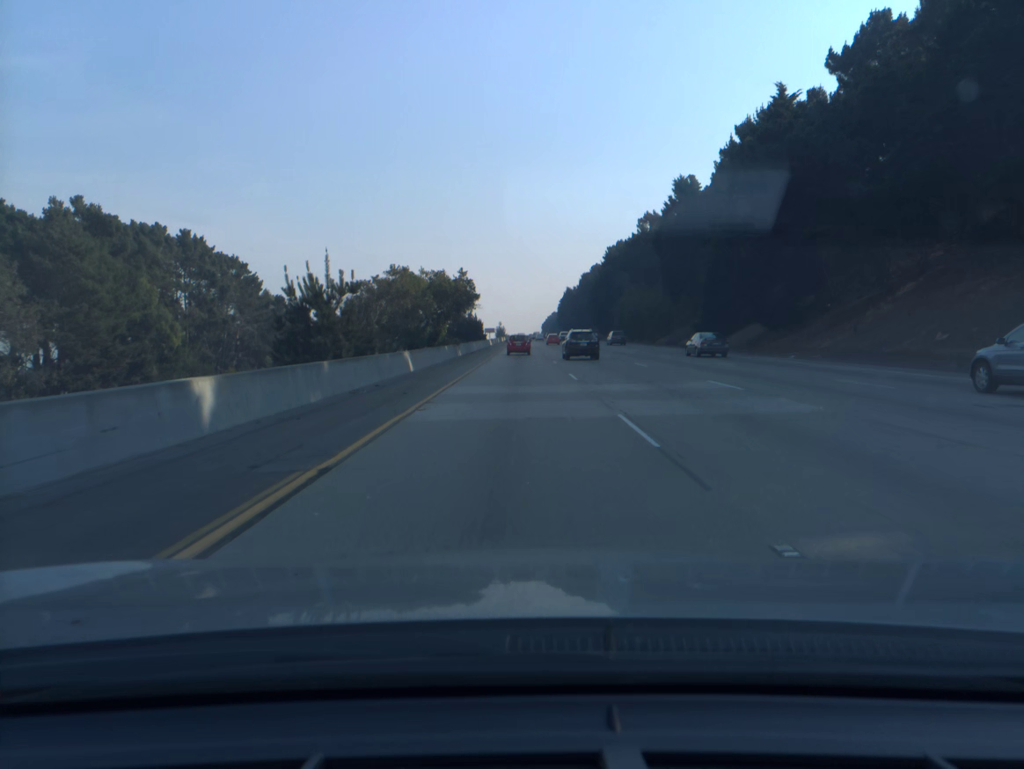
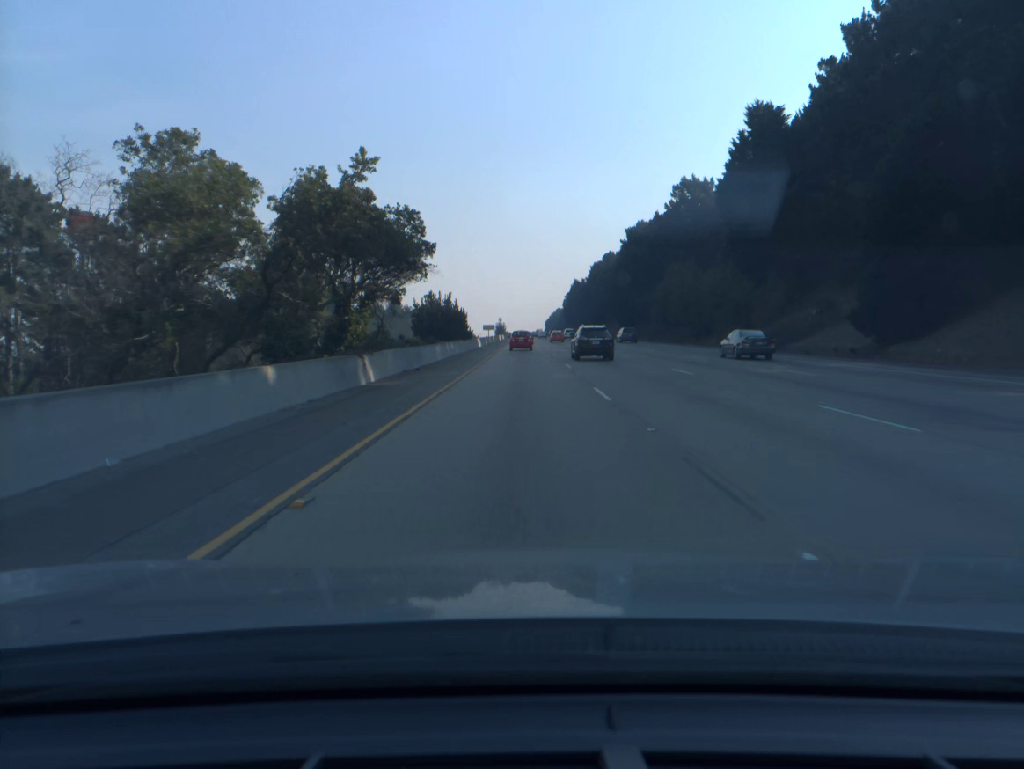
(-0.1, +37.5) m; 0°
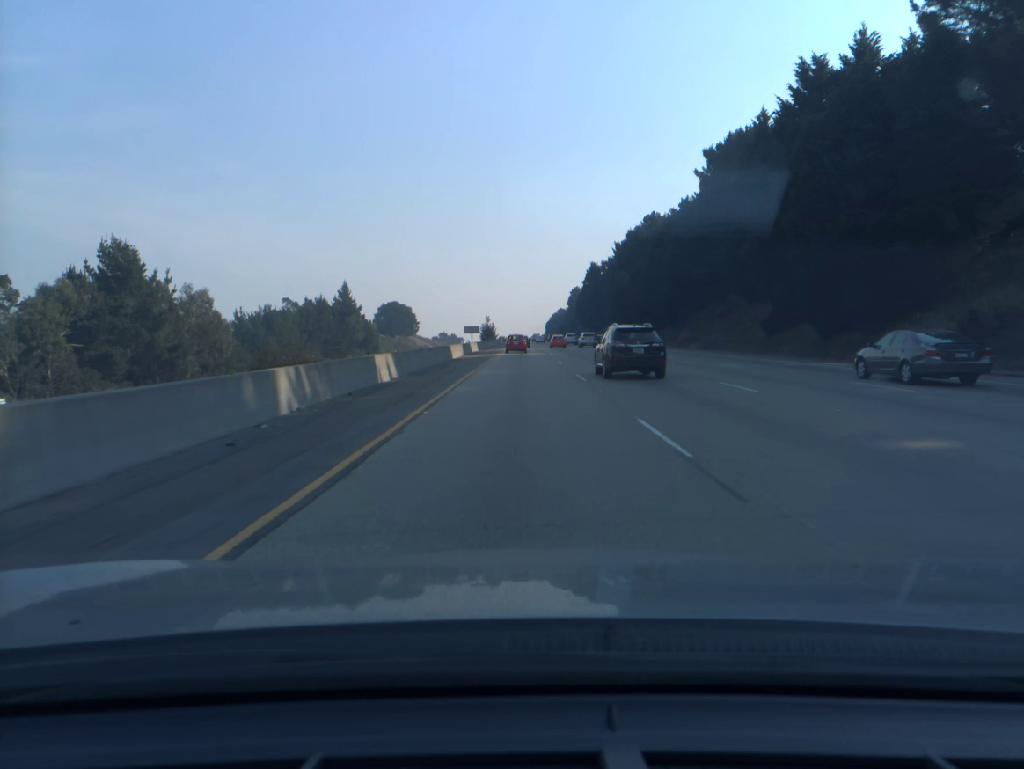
(+0.2, +94.5) m; 0°
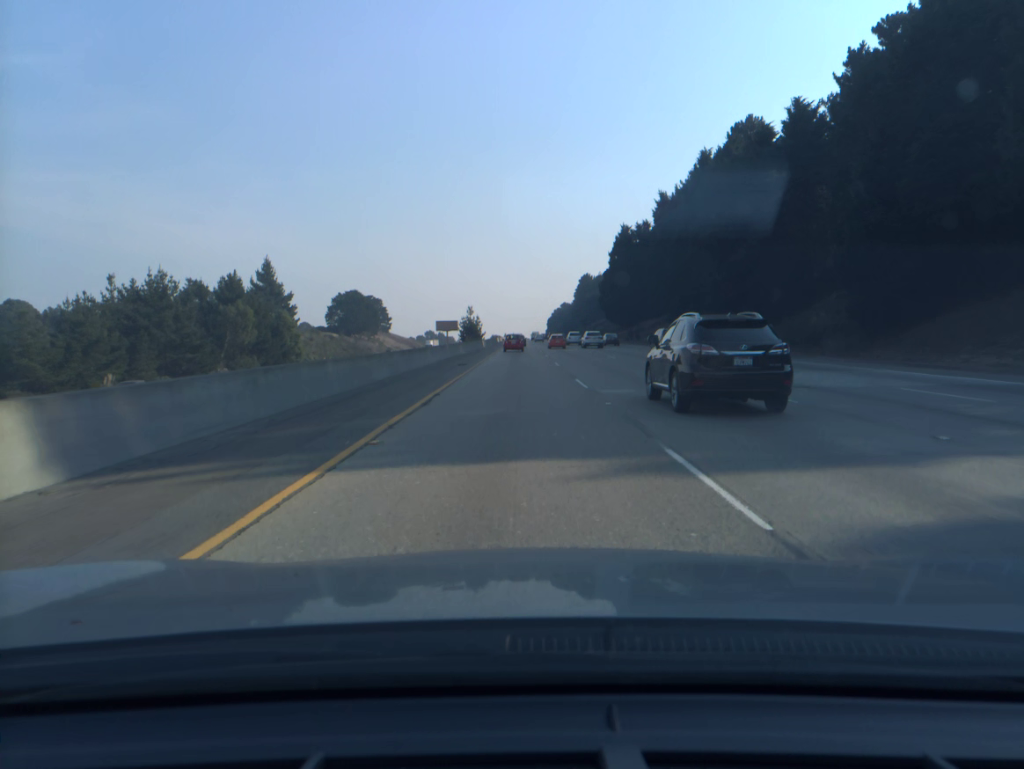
(+0.2, +76.6) m; 0°
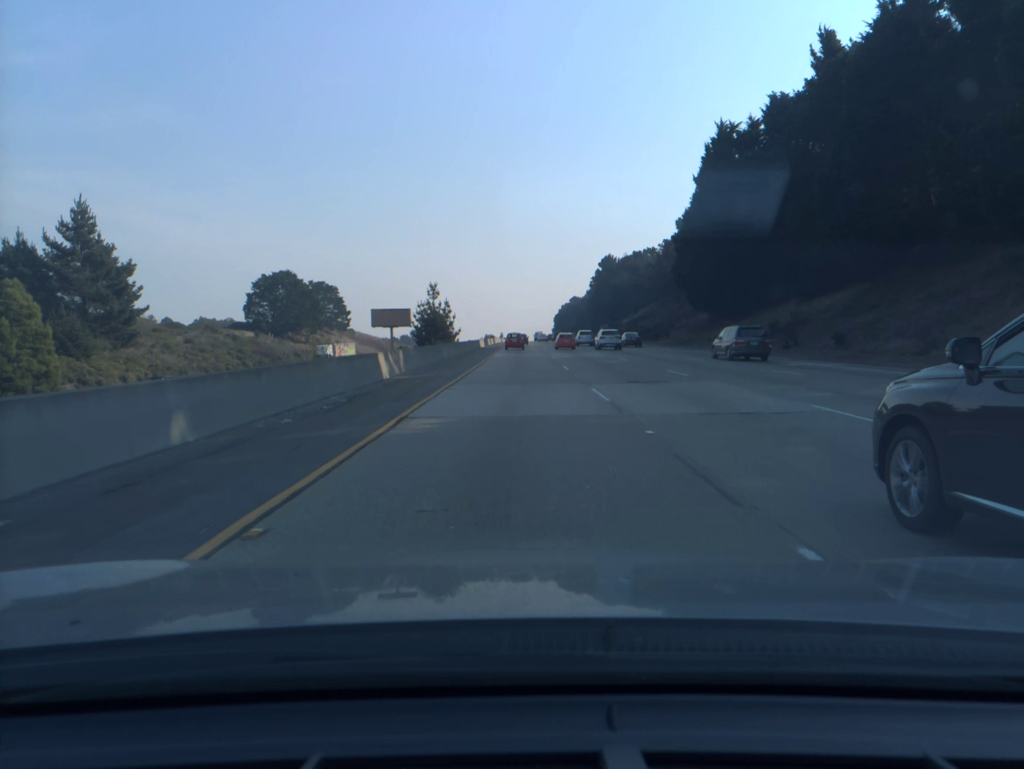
(-0.3, +77.5) m; 0°
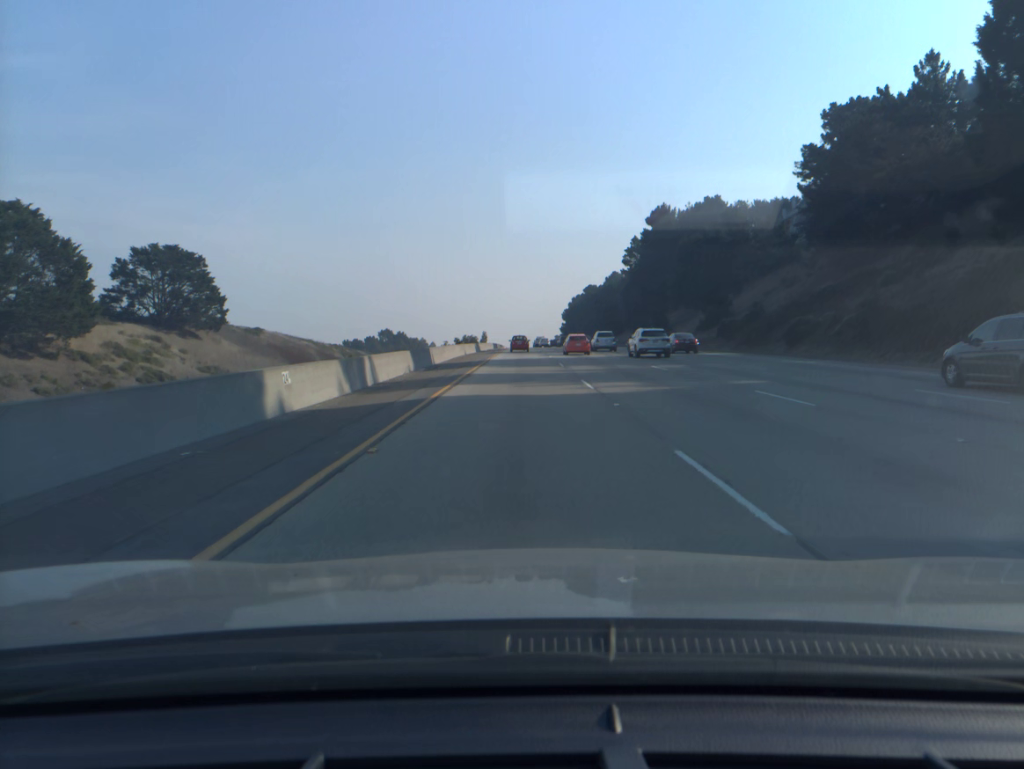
(-0.1, +98.3) m; 0°
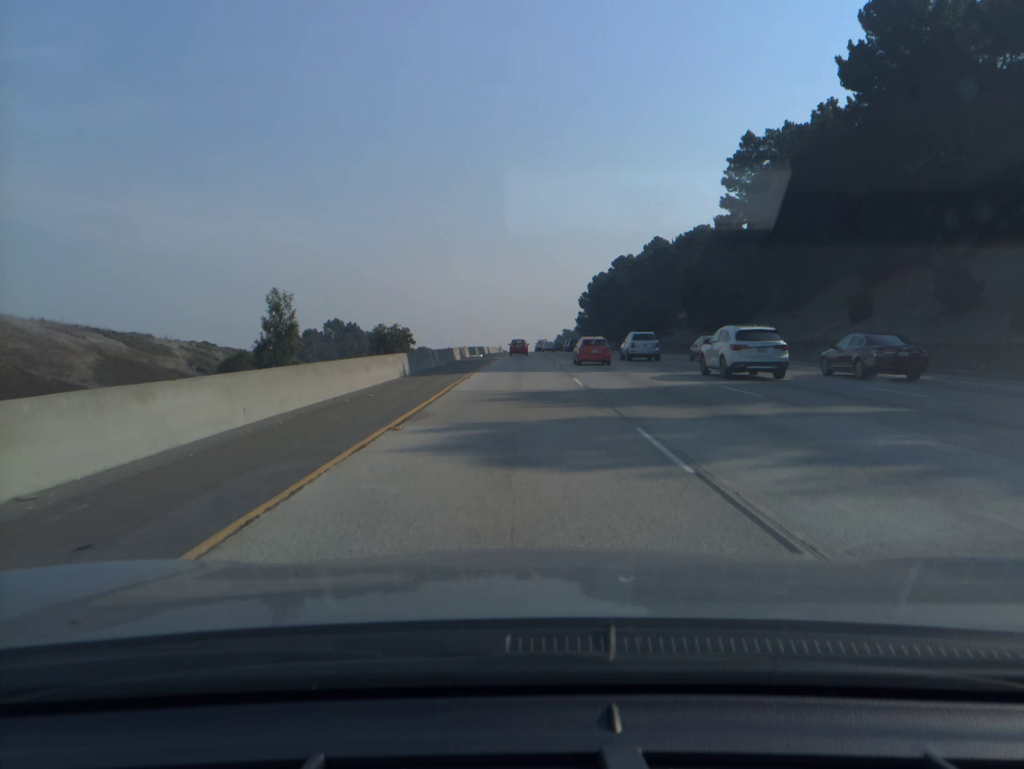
(0.0, +99.6) m; 0°
